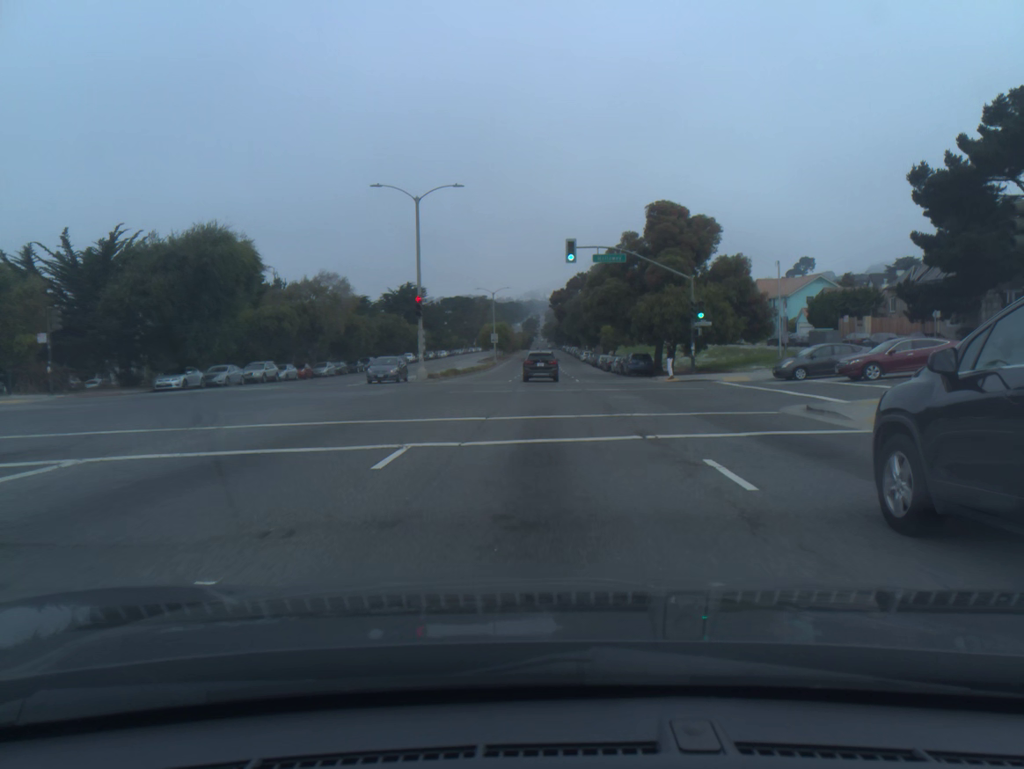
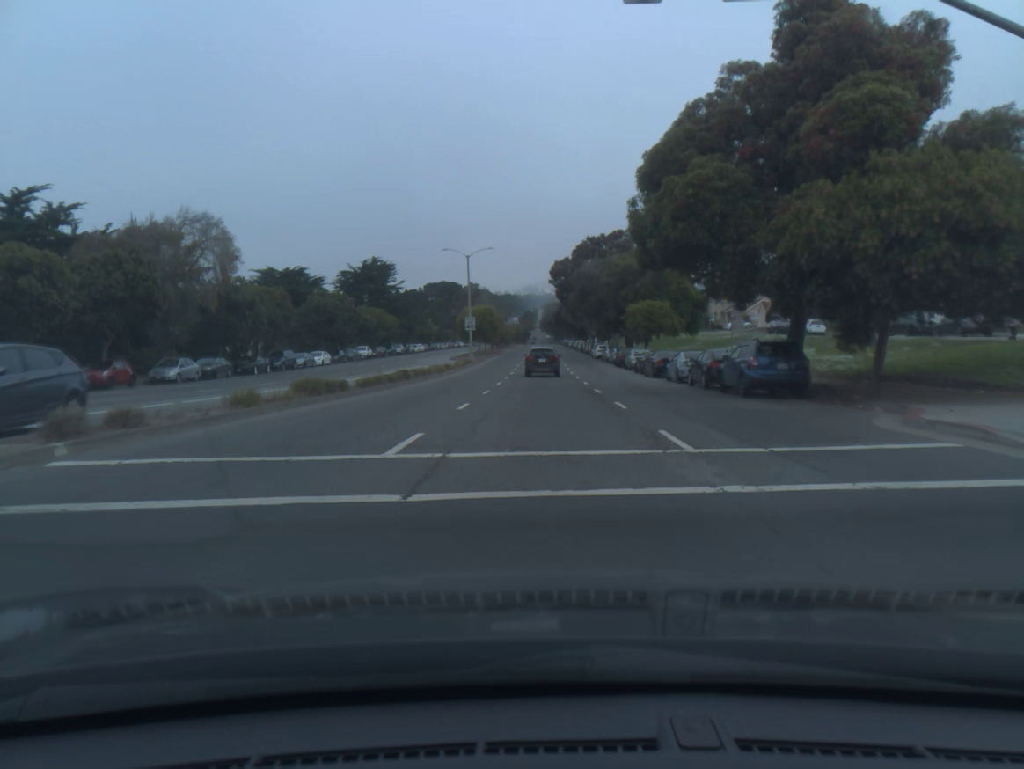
(+0.1, +32.0) m; 0°
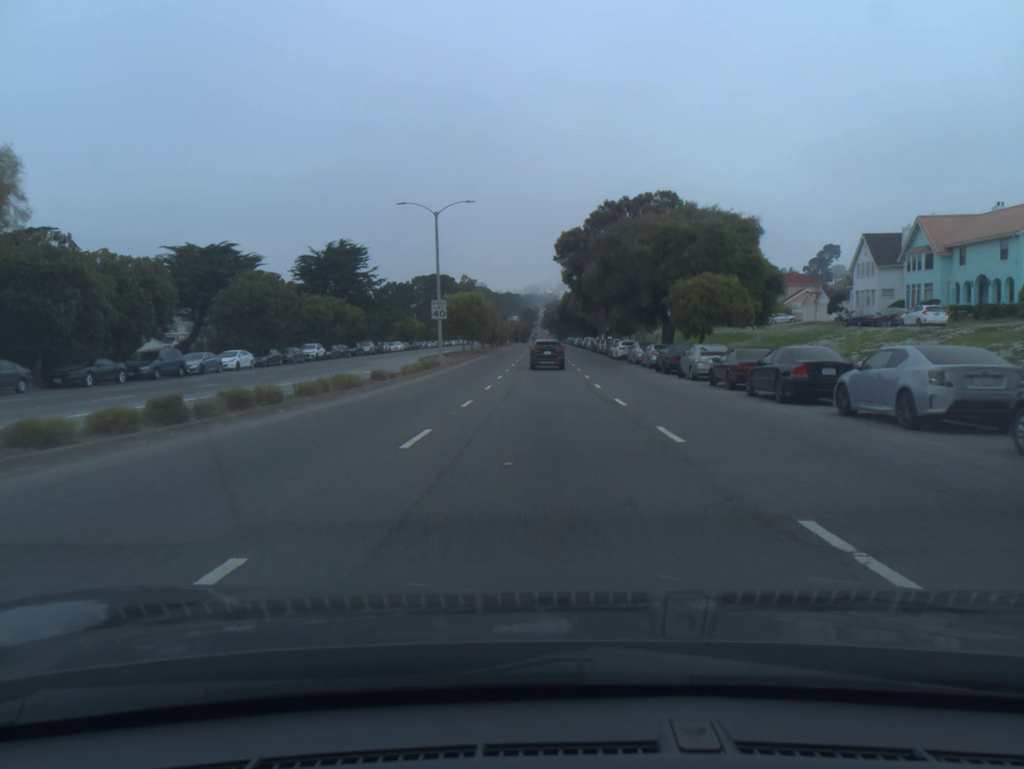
(0.0, +21.5) m; 0°
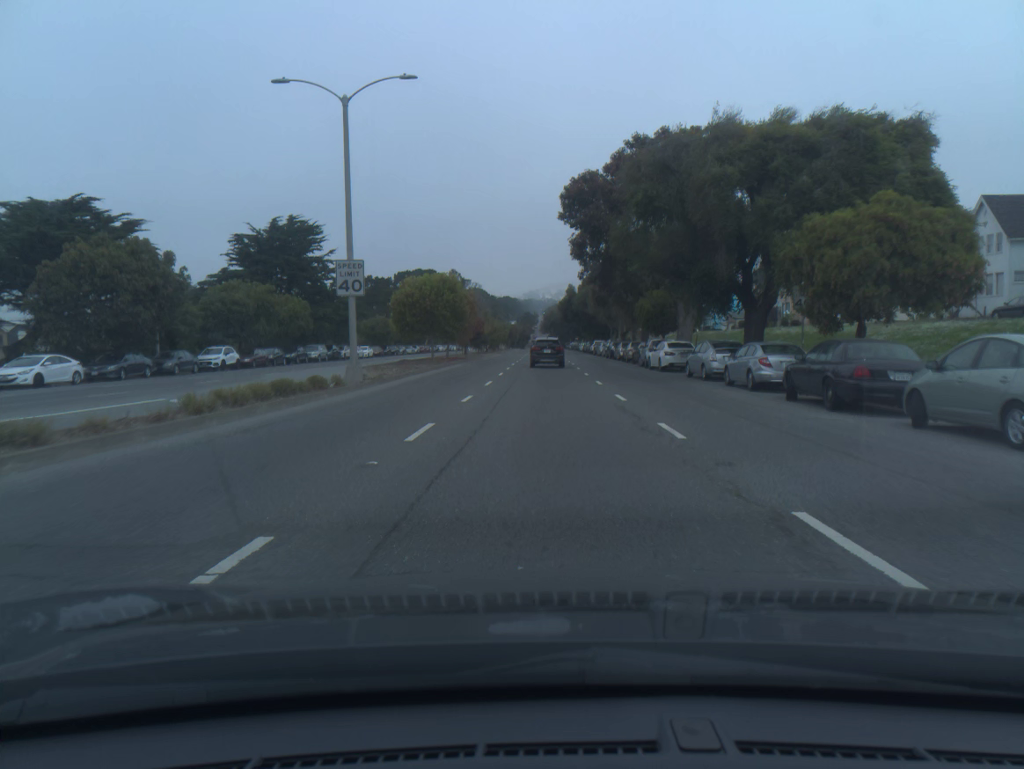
(0.0, +21.7) m; 0°
